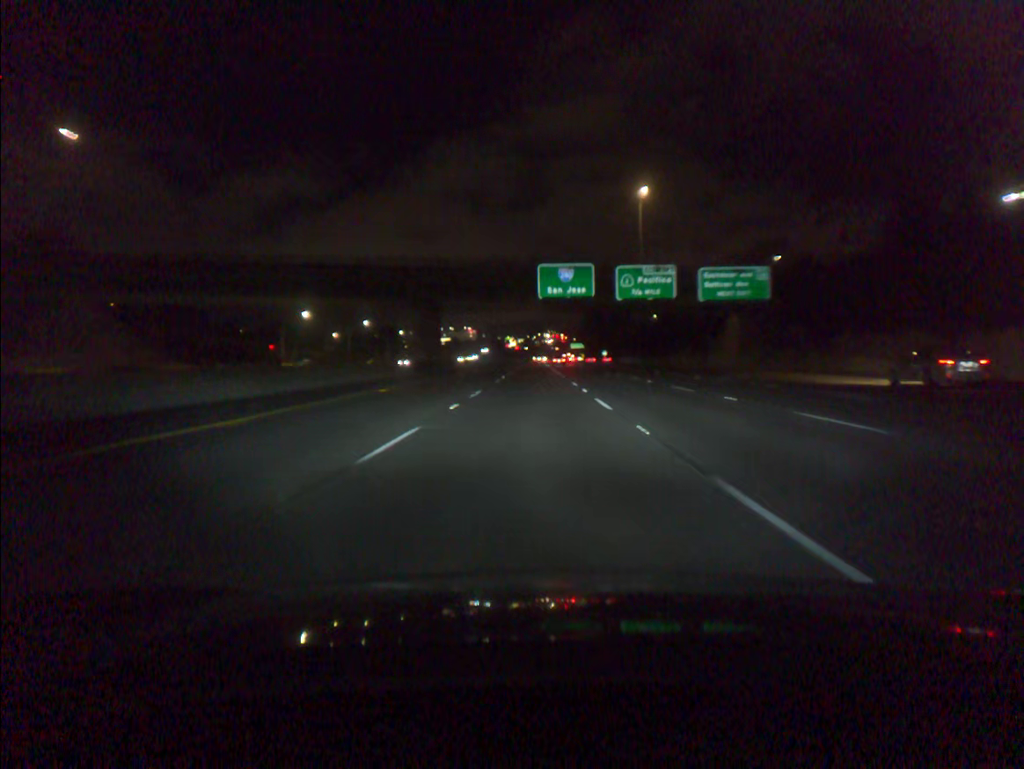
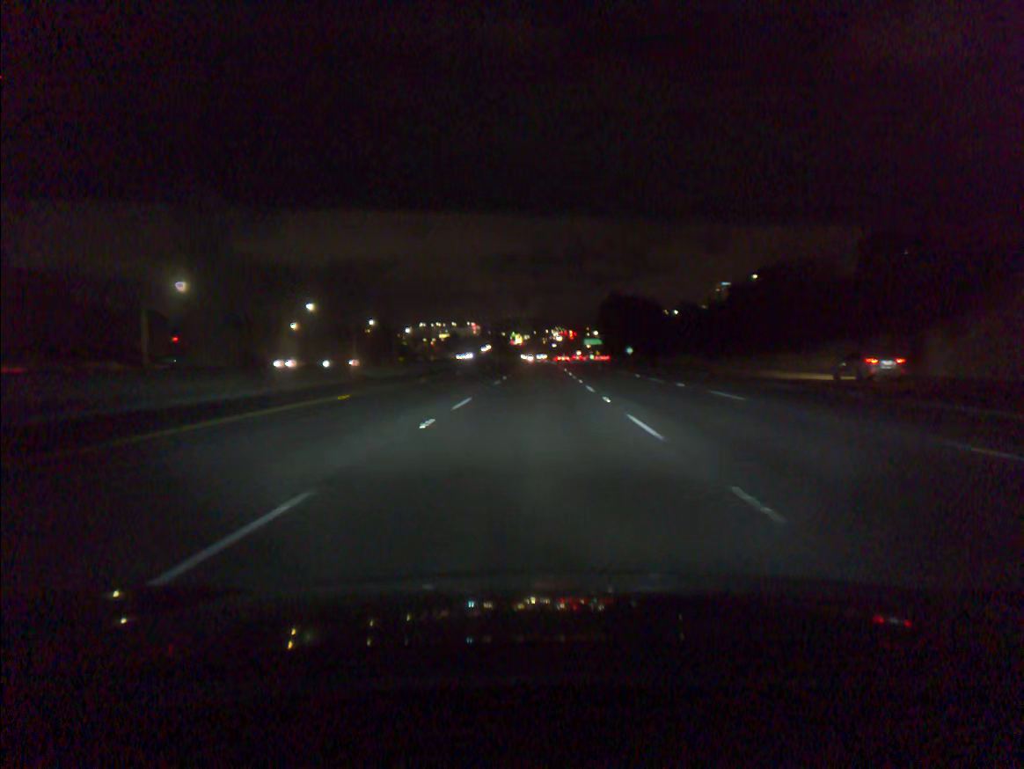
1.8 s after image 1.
(-0.2, +50.8) m; -1°
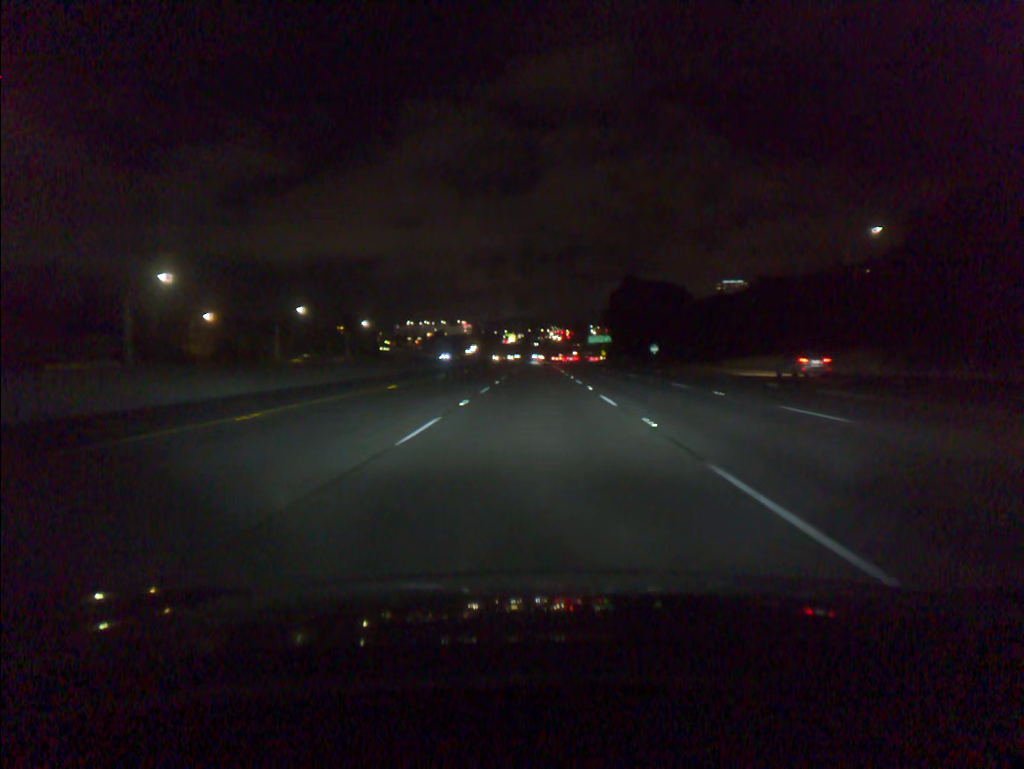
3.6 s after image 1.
(+0.1, +51.0) m; 0°
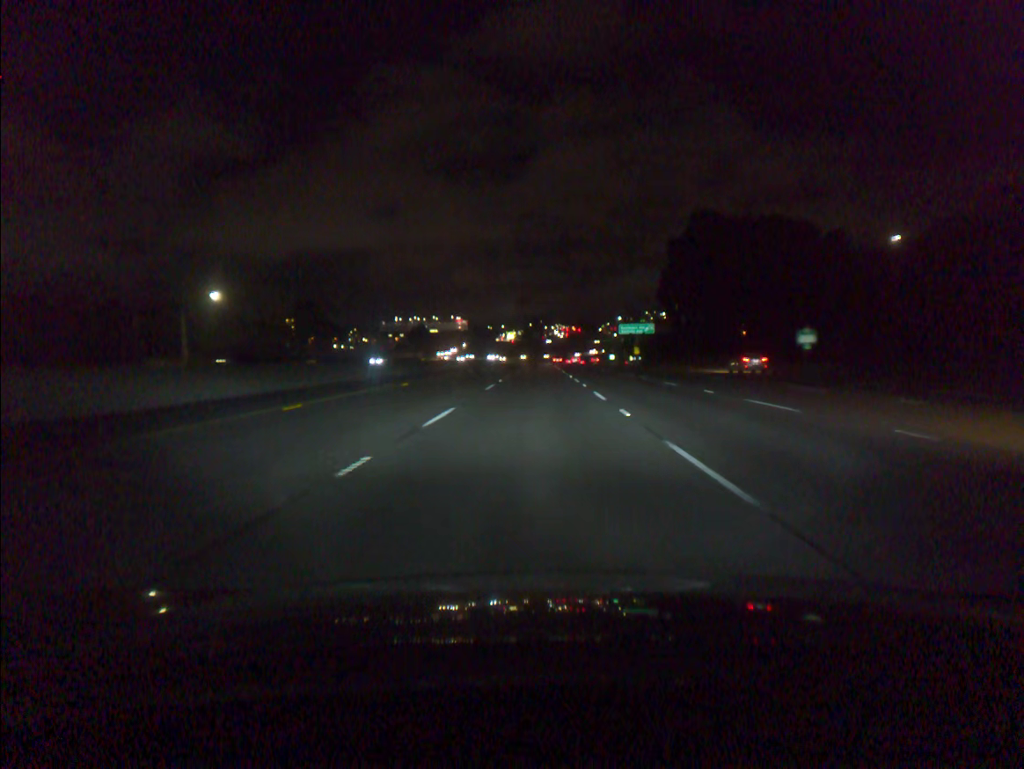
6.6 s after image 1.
(0.0, +85.1) m; 0°
